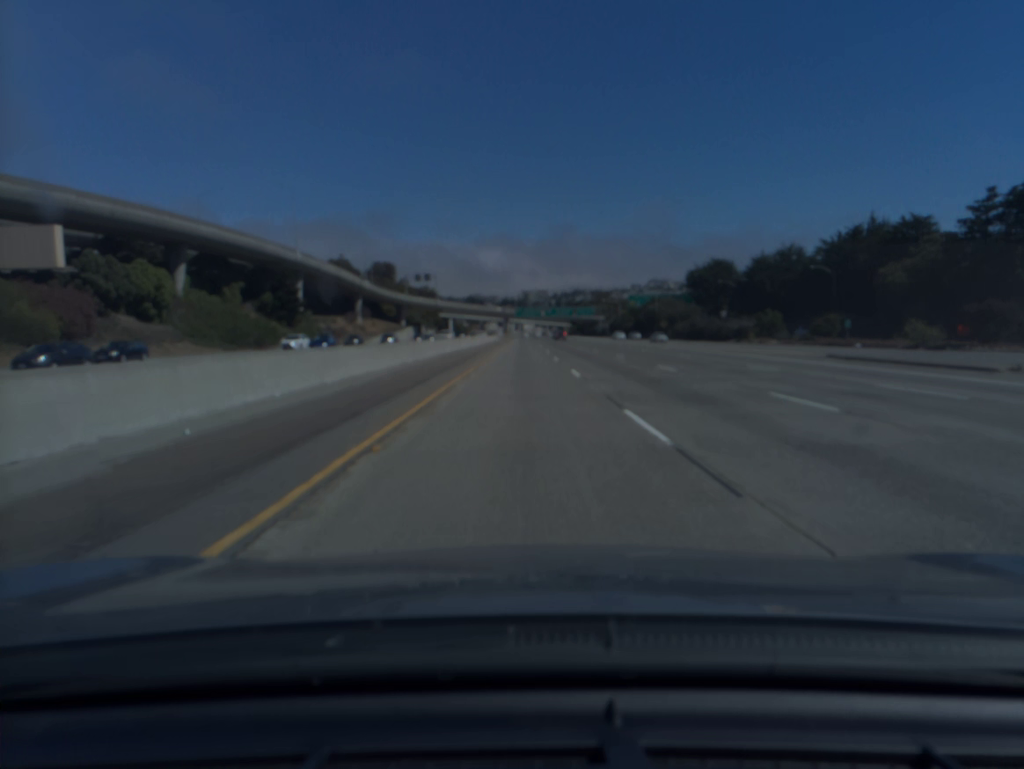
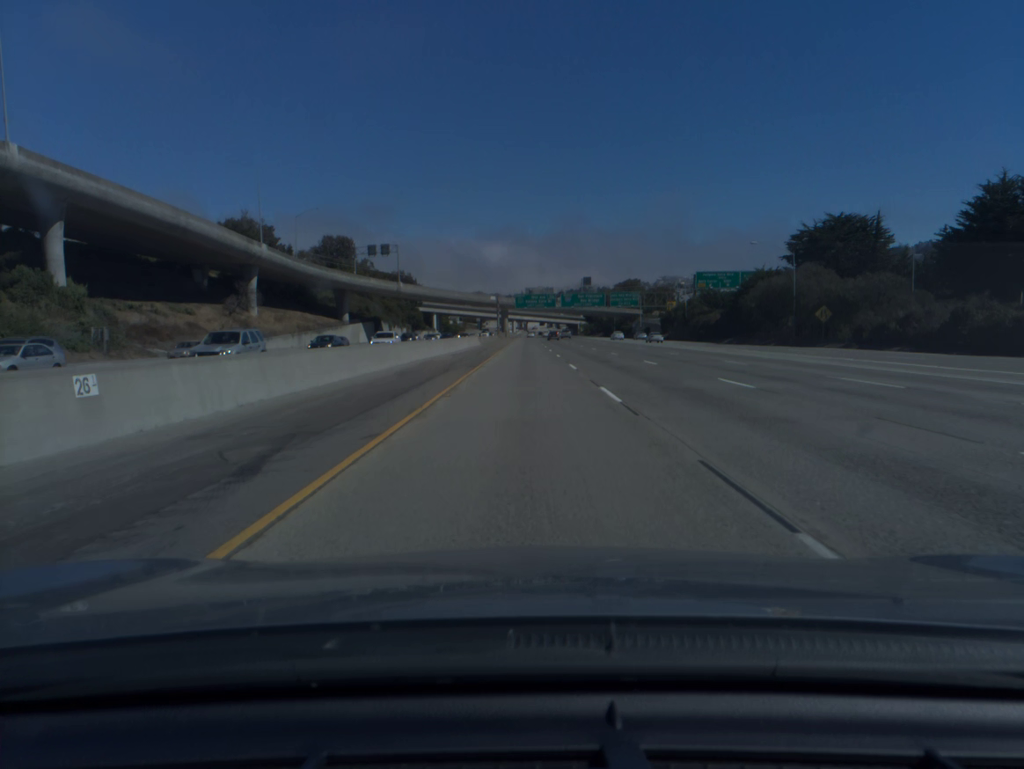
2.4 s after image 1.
(-0.2, +80.1) m; 0°
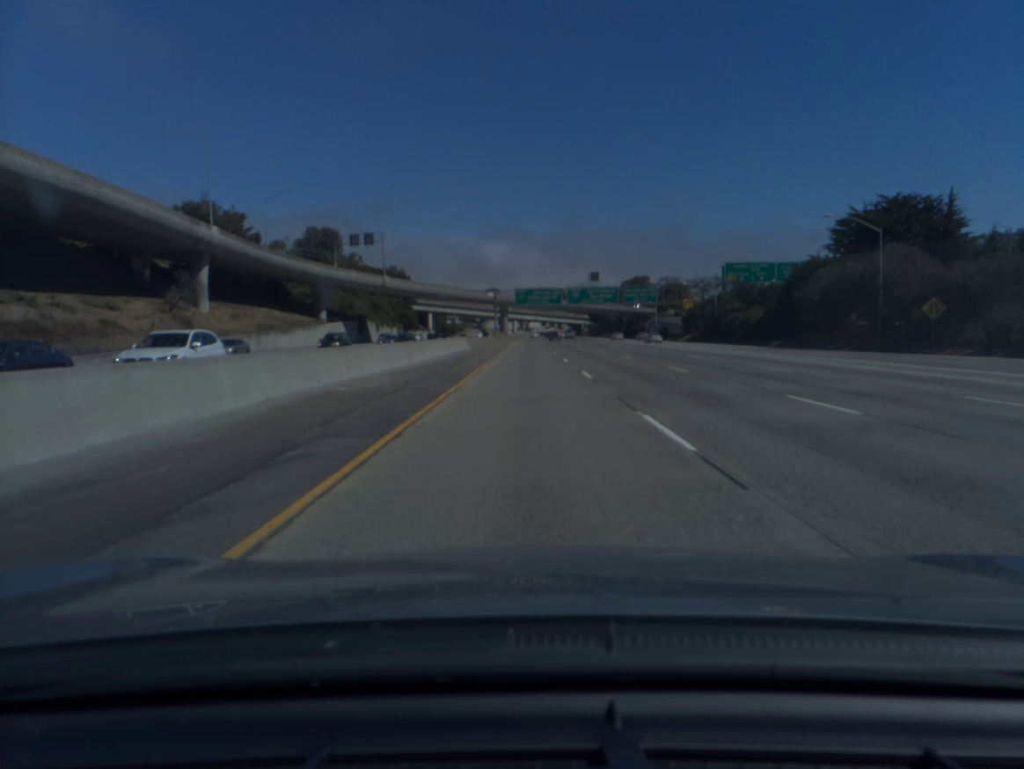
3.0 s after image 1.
(0.0, +20.1) m; 0°
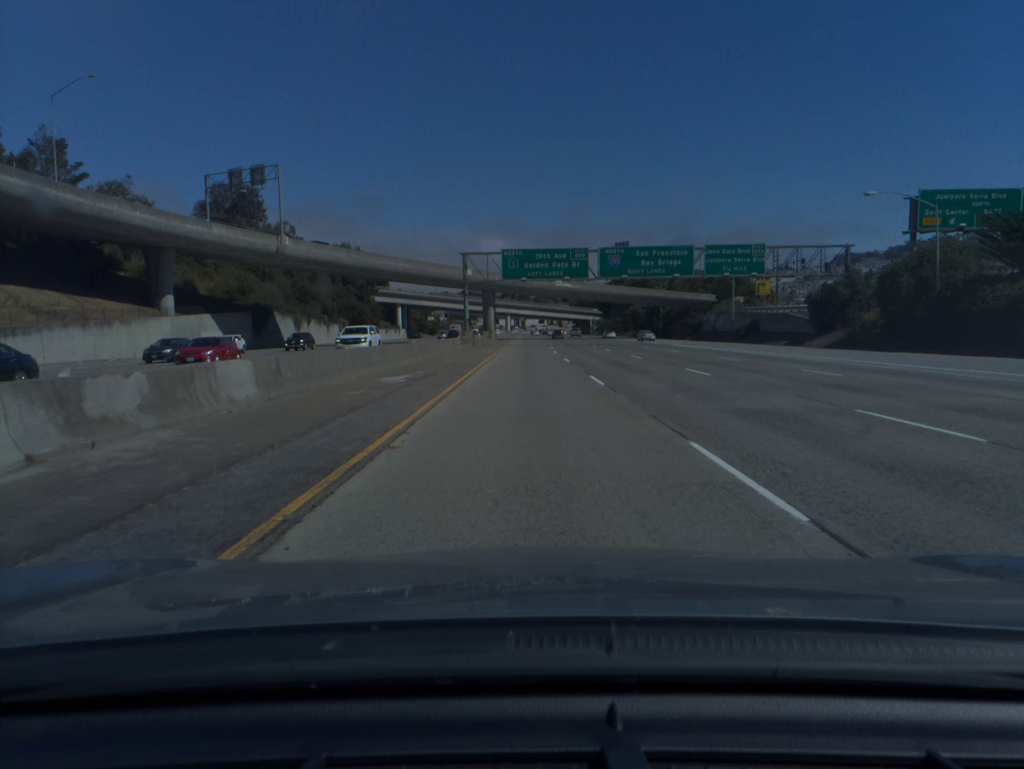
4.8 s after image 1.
(+0.2, +60.5) m; 0°
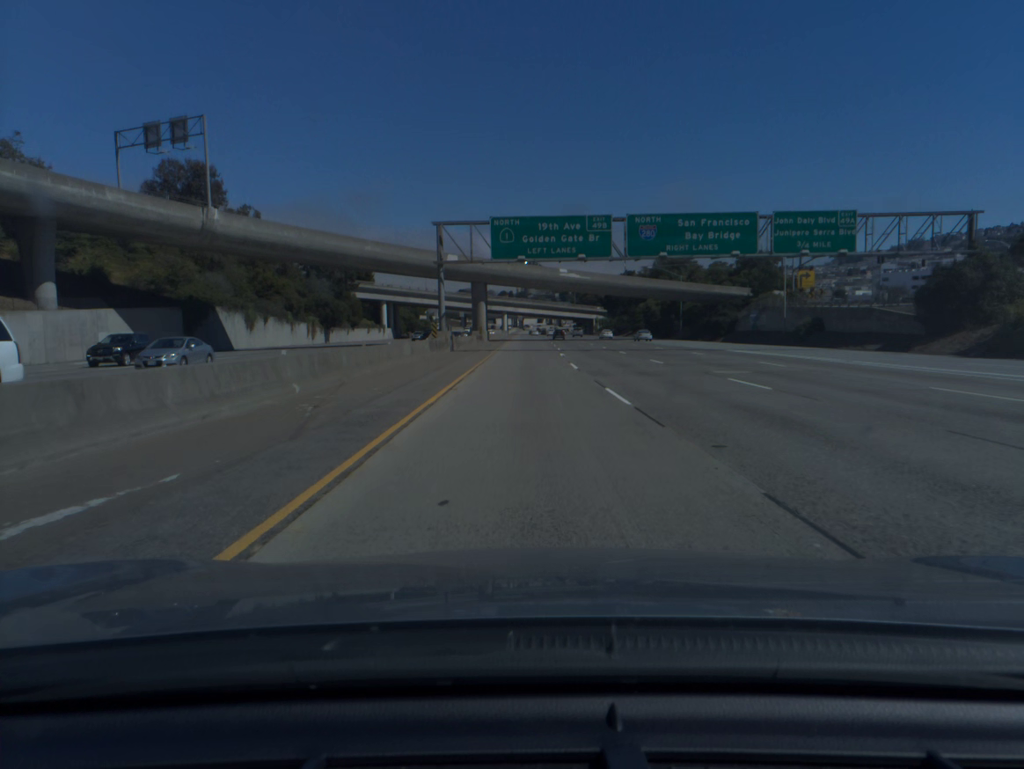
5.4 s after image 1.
(0.0, +20.2) m; 0°
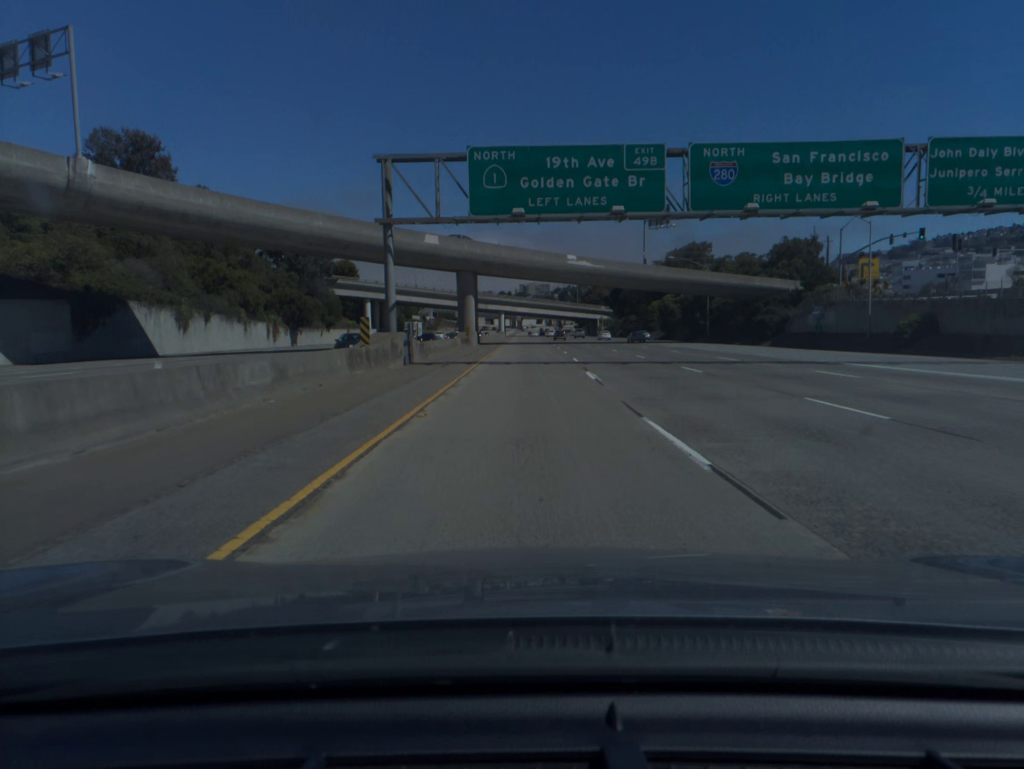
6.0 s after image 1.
(0.0, +20.2) m; 0°
